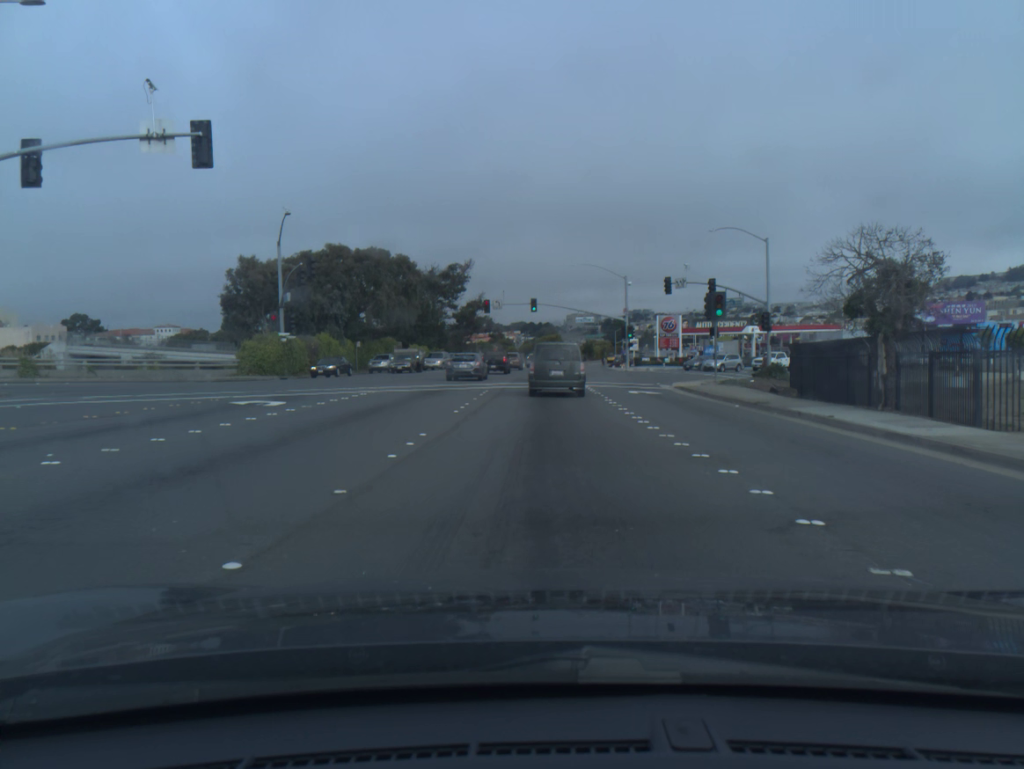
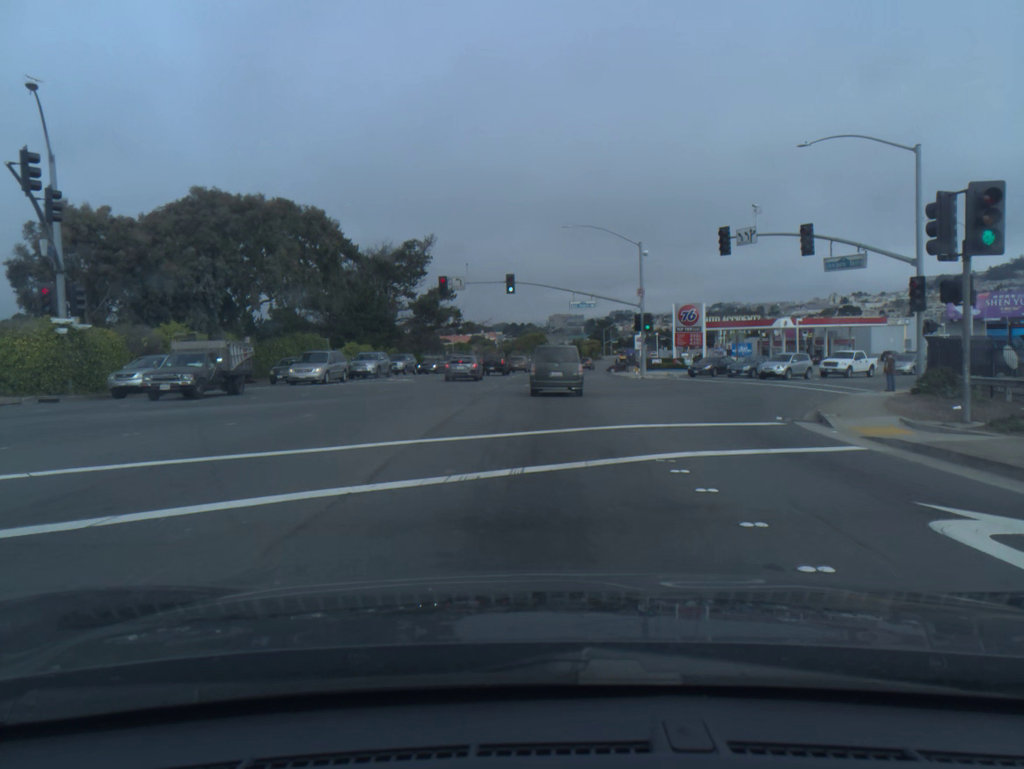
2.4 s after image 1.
(+0.3, +23.1) m; +1°
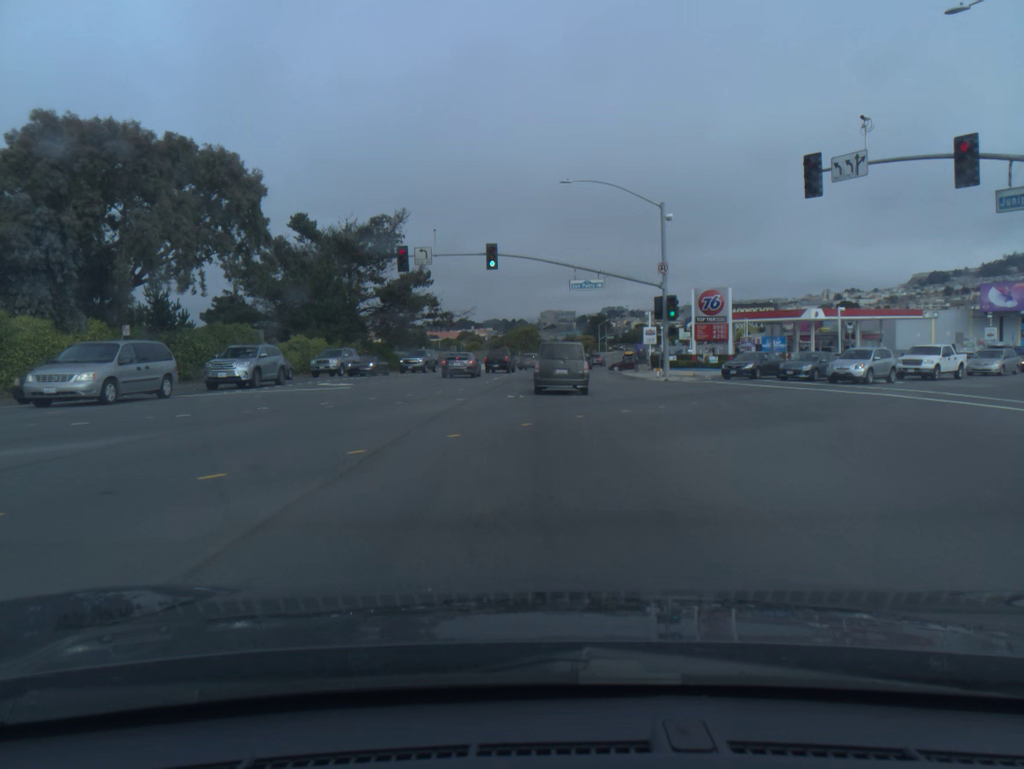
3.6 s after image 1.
(+0.1, +12.8) m; 0°
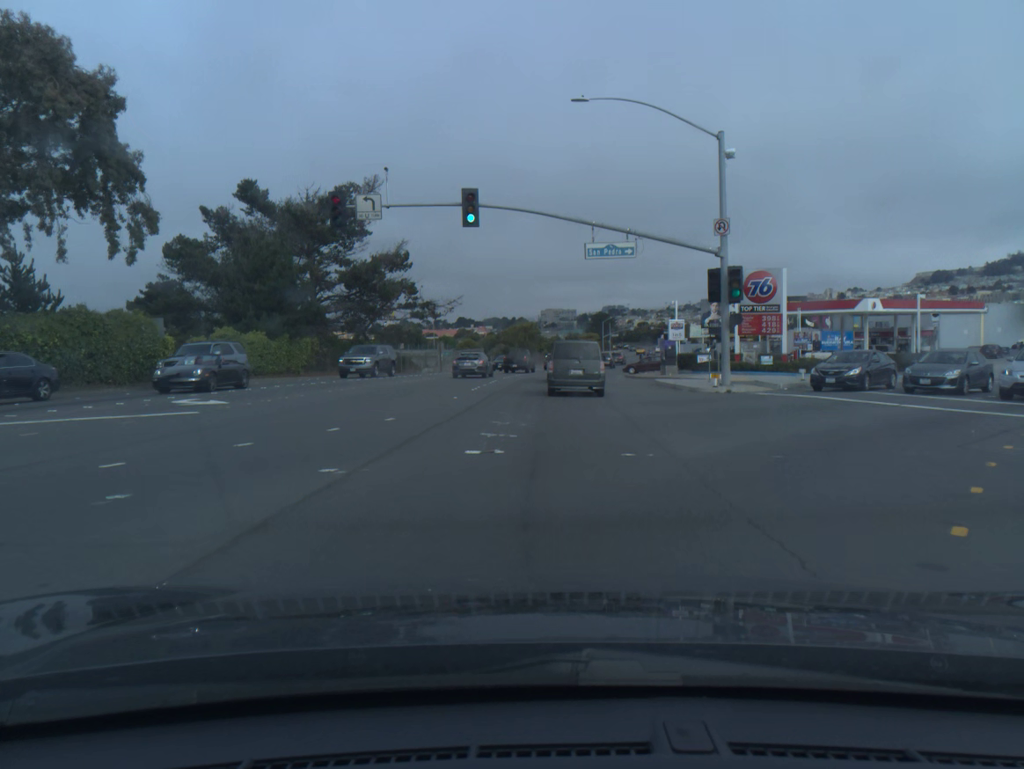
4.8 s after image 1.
(0.0, +13.4) m; 0°
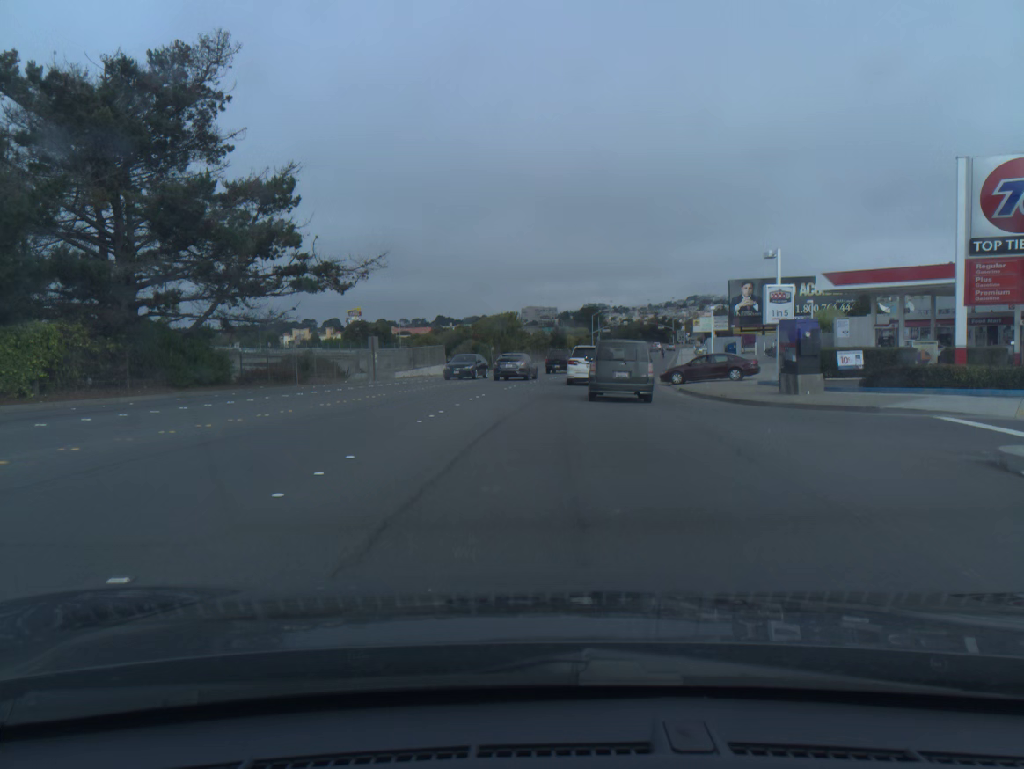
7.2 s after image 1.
(+0.1, +27.0) m; +2°
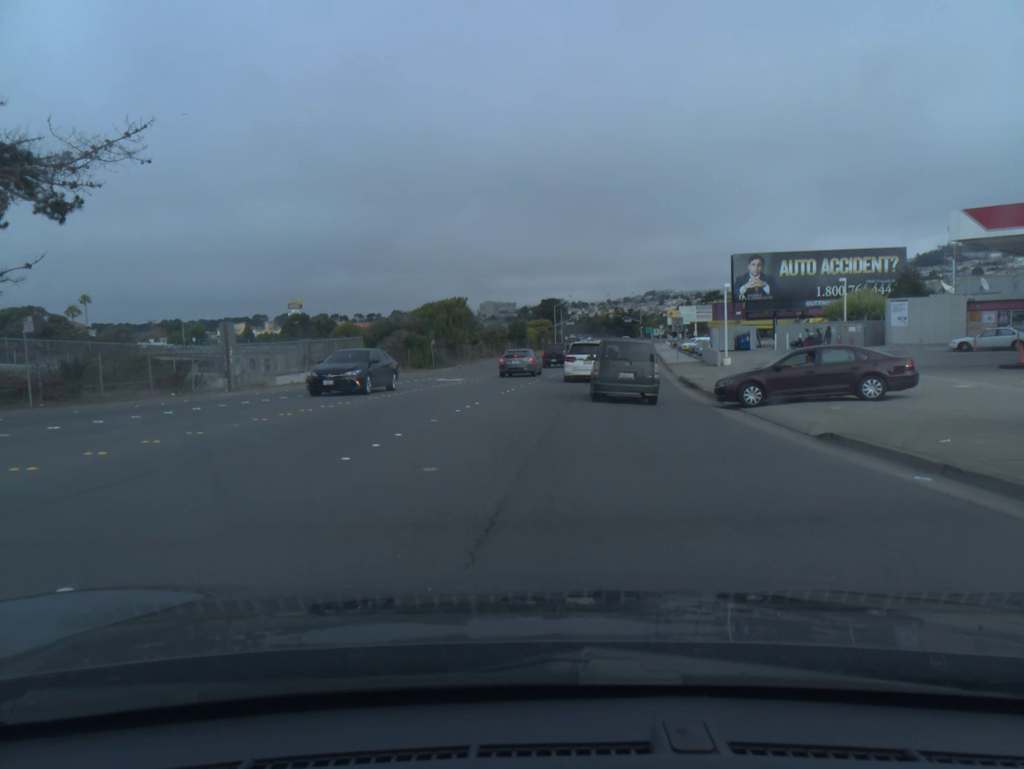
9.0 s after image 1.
(+0.5, +19.8) m; +3°
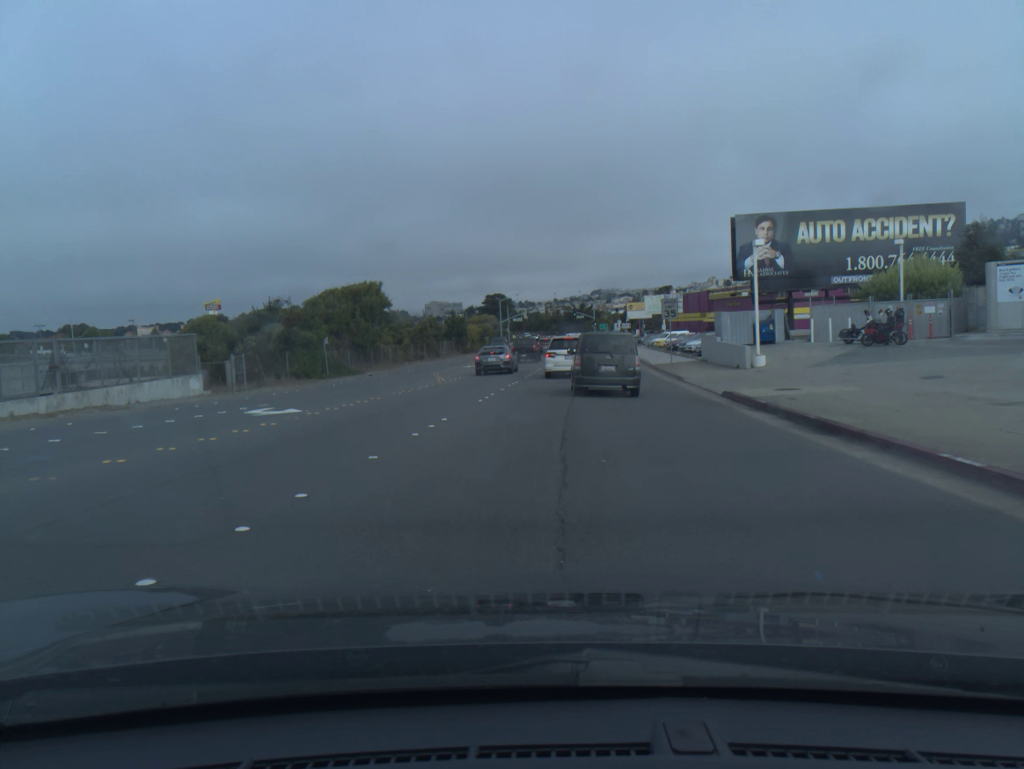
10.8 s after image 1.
(+0.6, +19.4) m; +3°
